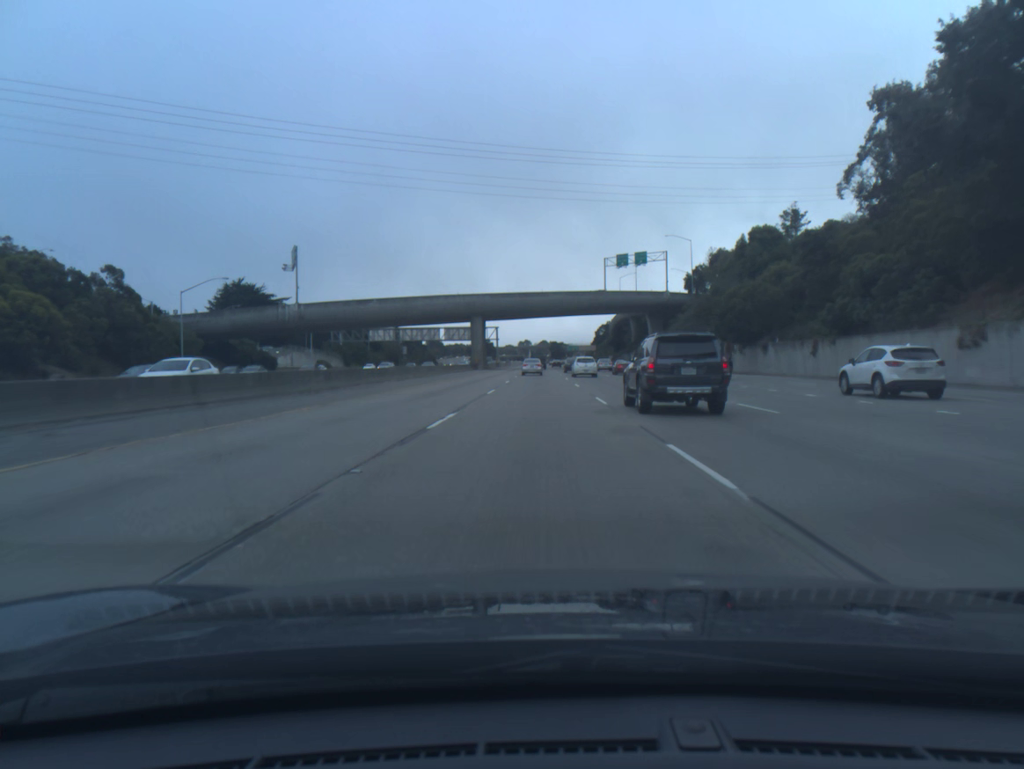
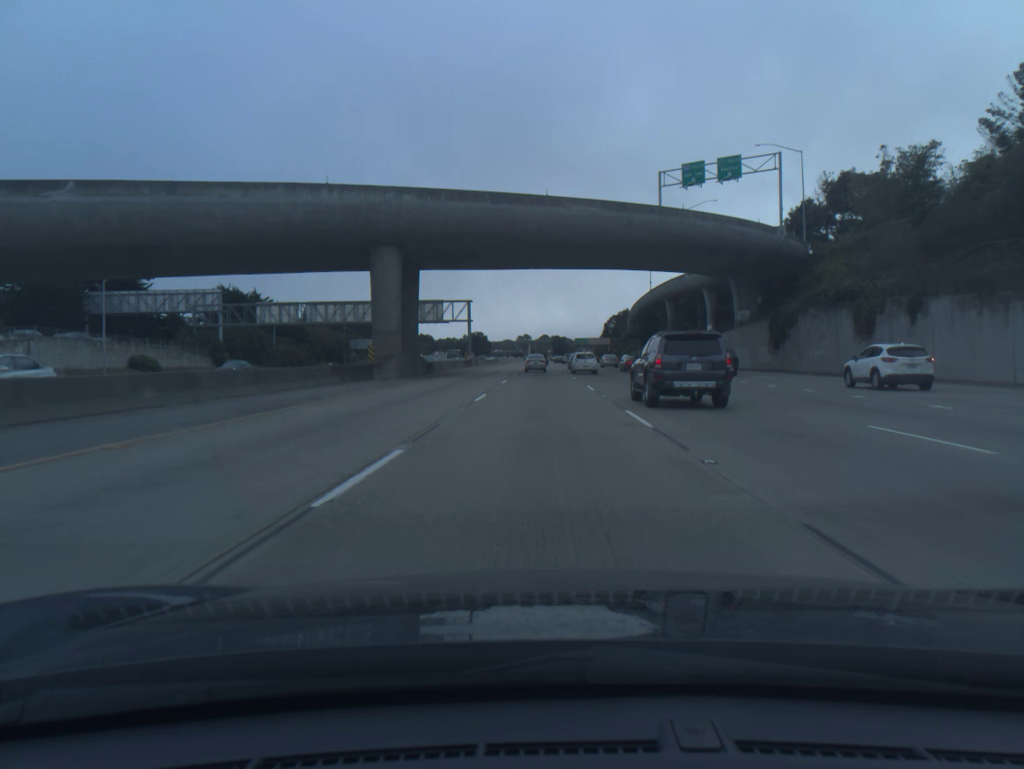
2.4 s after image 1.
(-0.2, +66.6) m; 0°
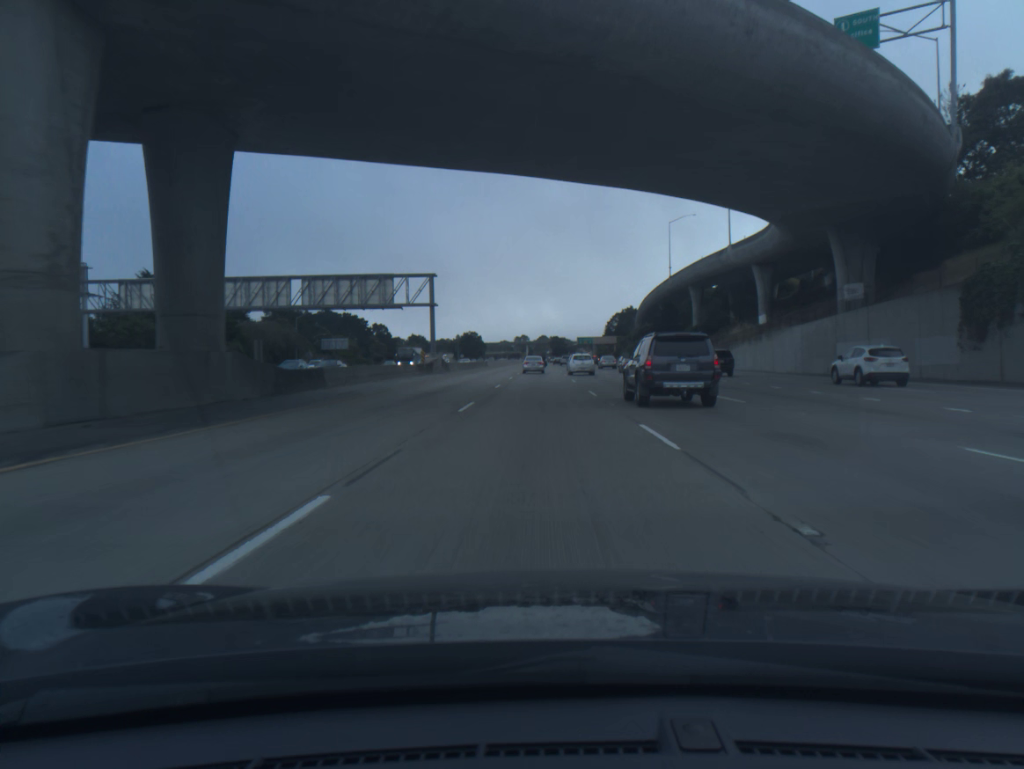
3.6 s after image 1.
(+0.1, +32.5) m; 0°
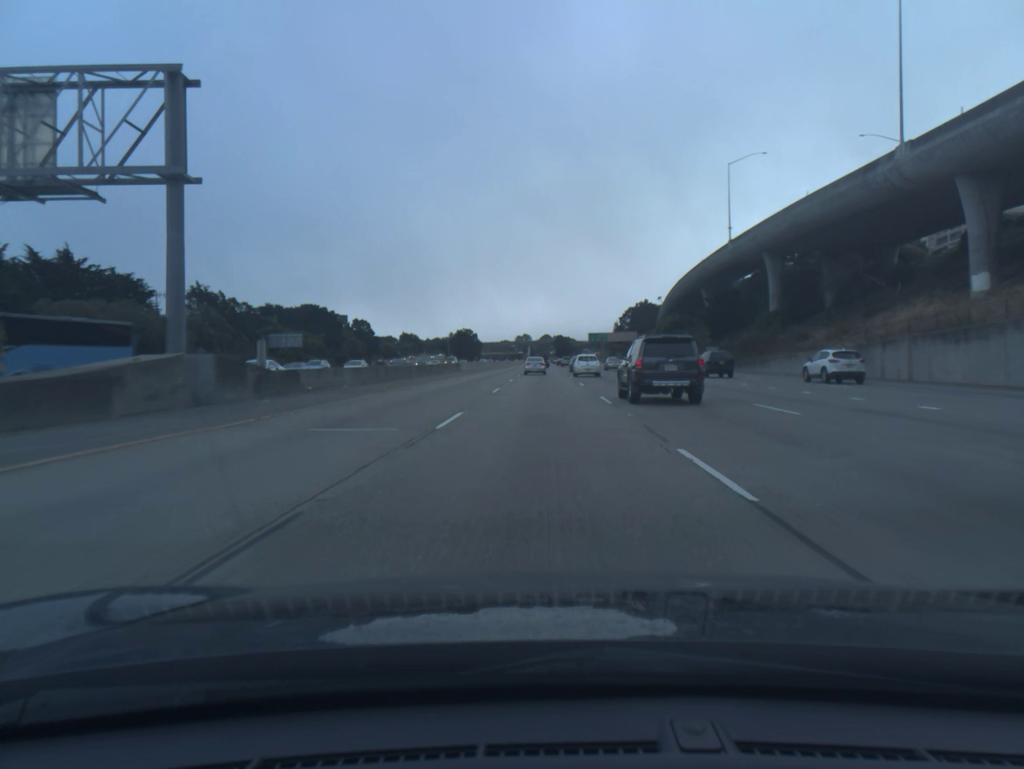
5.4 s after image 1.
(-0.1, +47.7) m; 0°
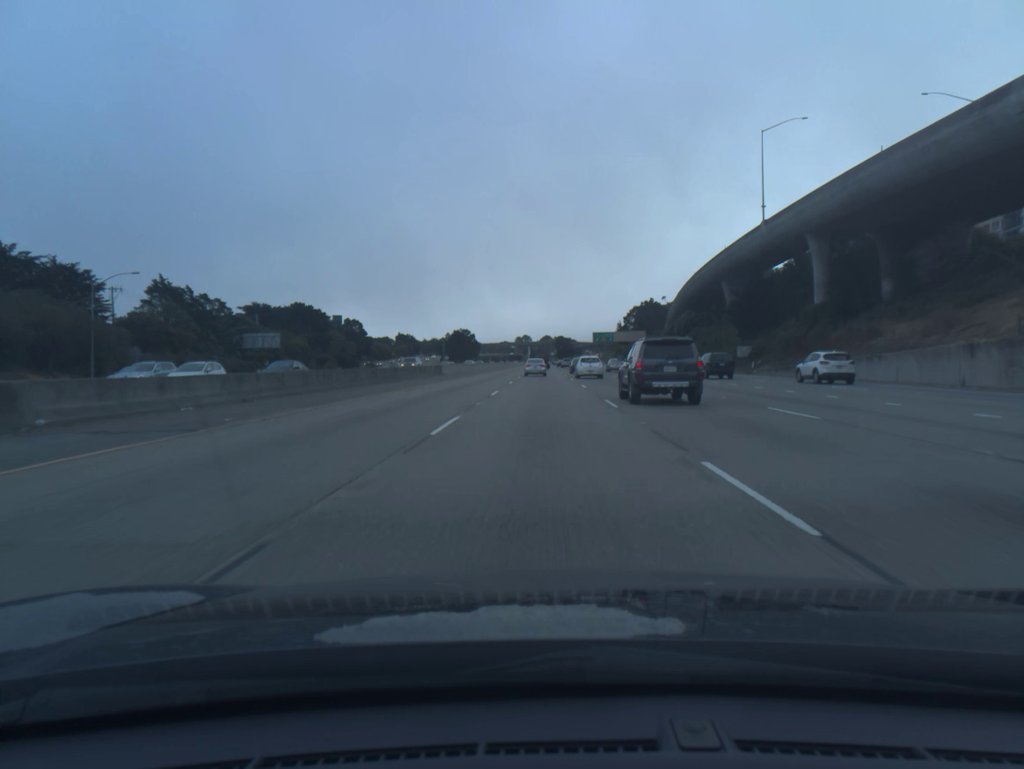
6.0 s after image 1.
(0.0, +15.8) m; 0°
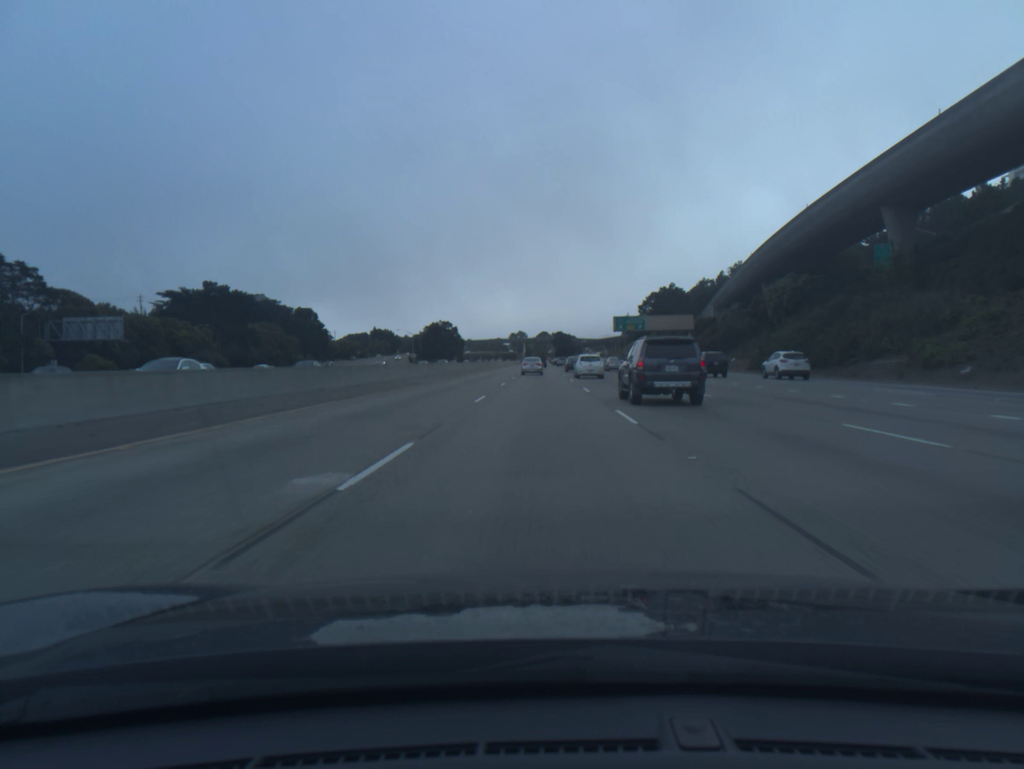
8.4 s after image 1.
(+0.1, +63.7) m; 0°
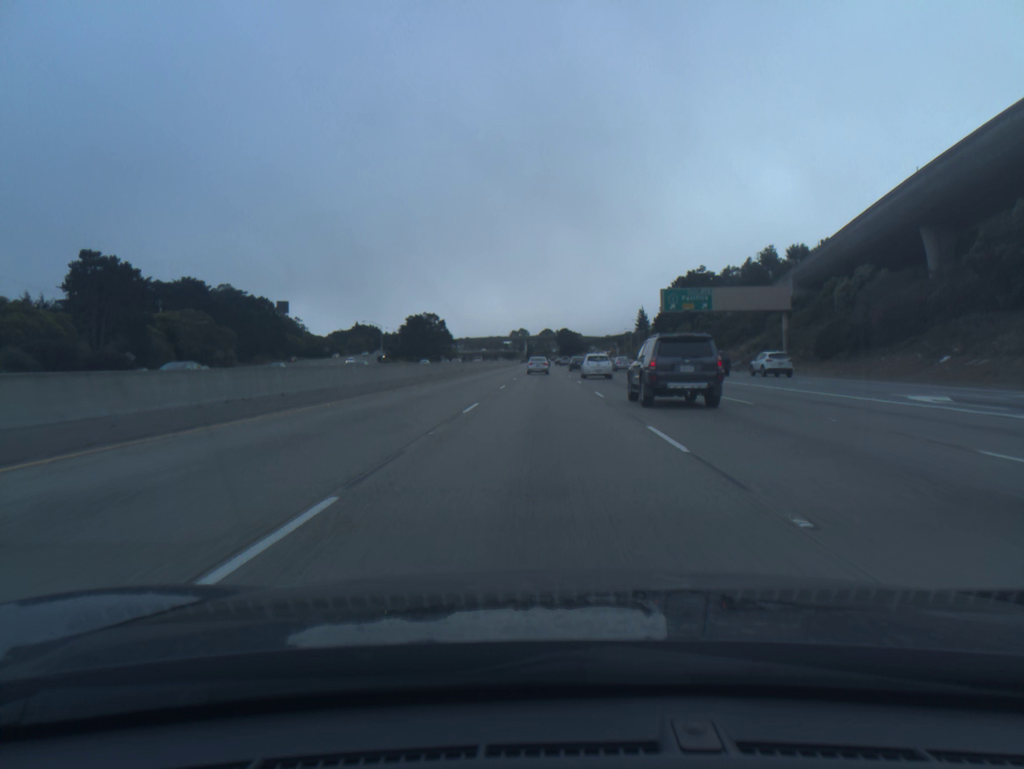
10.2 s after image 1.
(-0.1, +48.3) m; 0°
